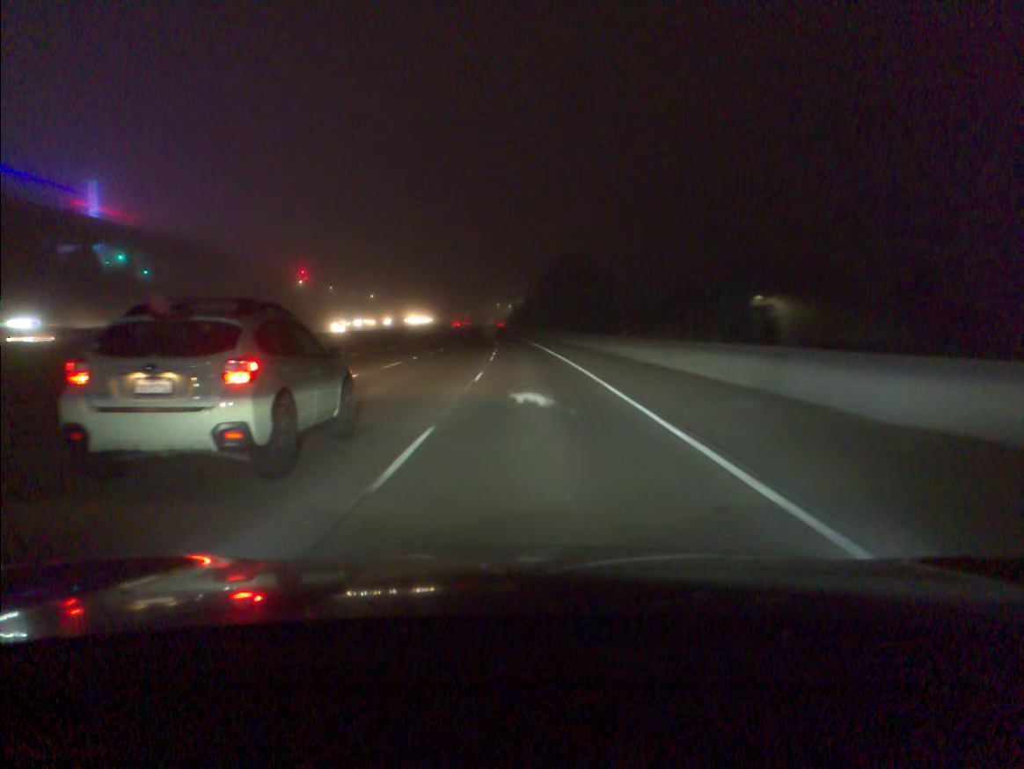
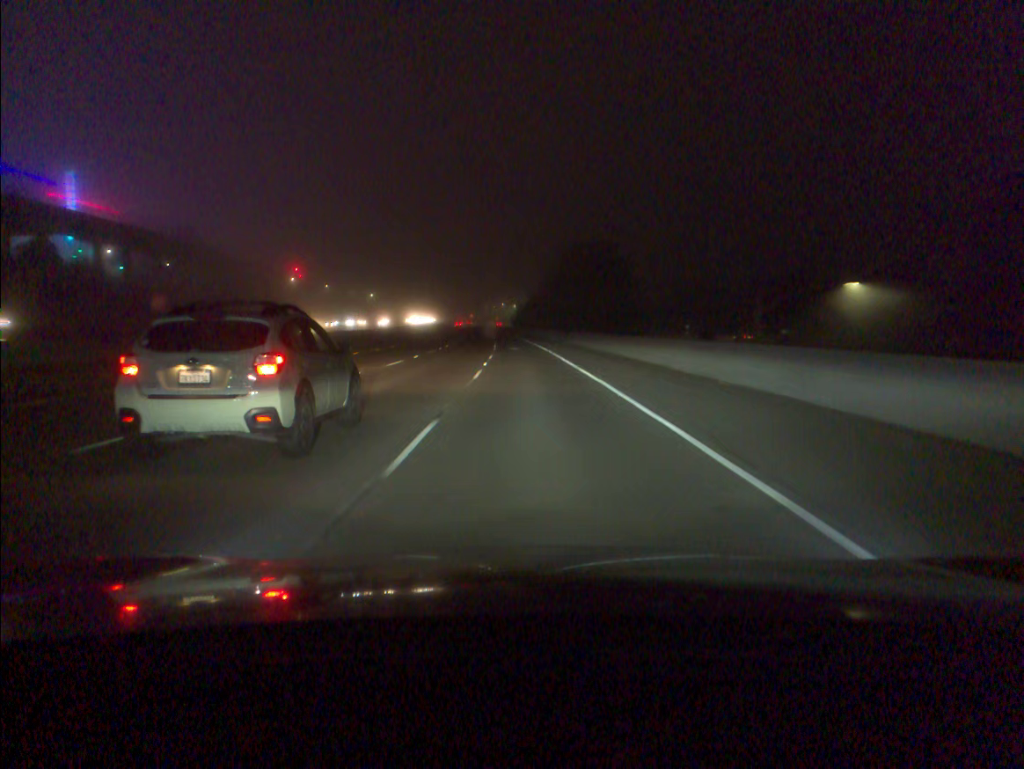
(0.0, +13.7) m; 0°
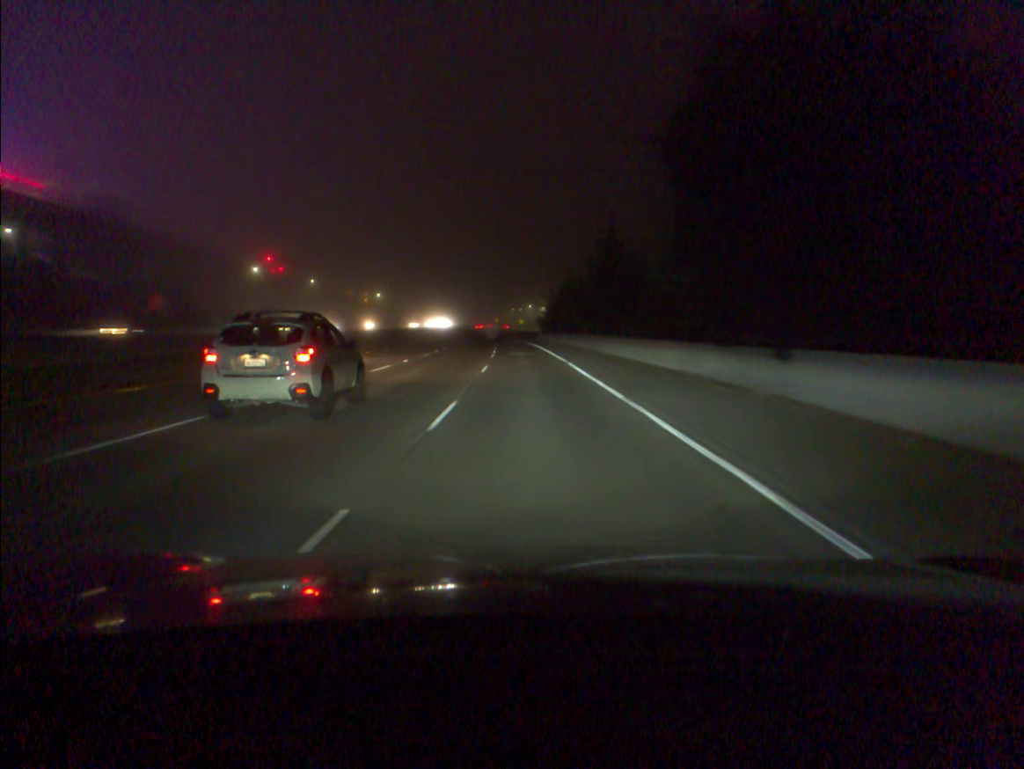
(-0.9, +54.7) m; -2°
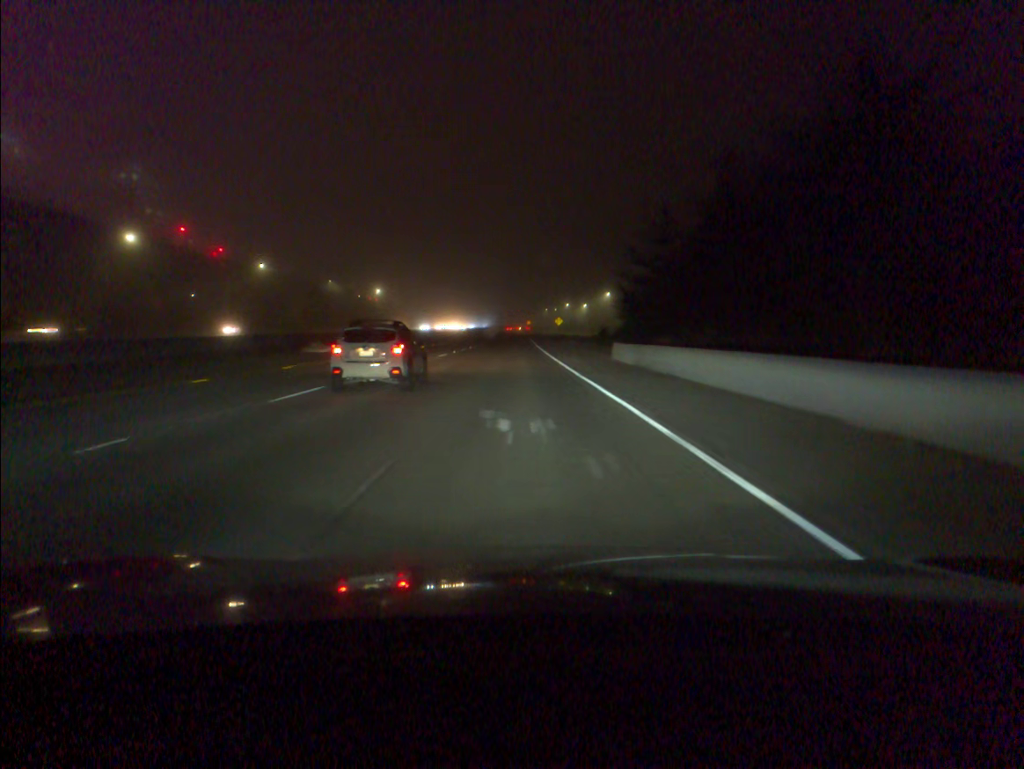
(-1.4, +68.5) m; -2°
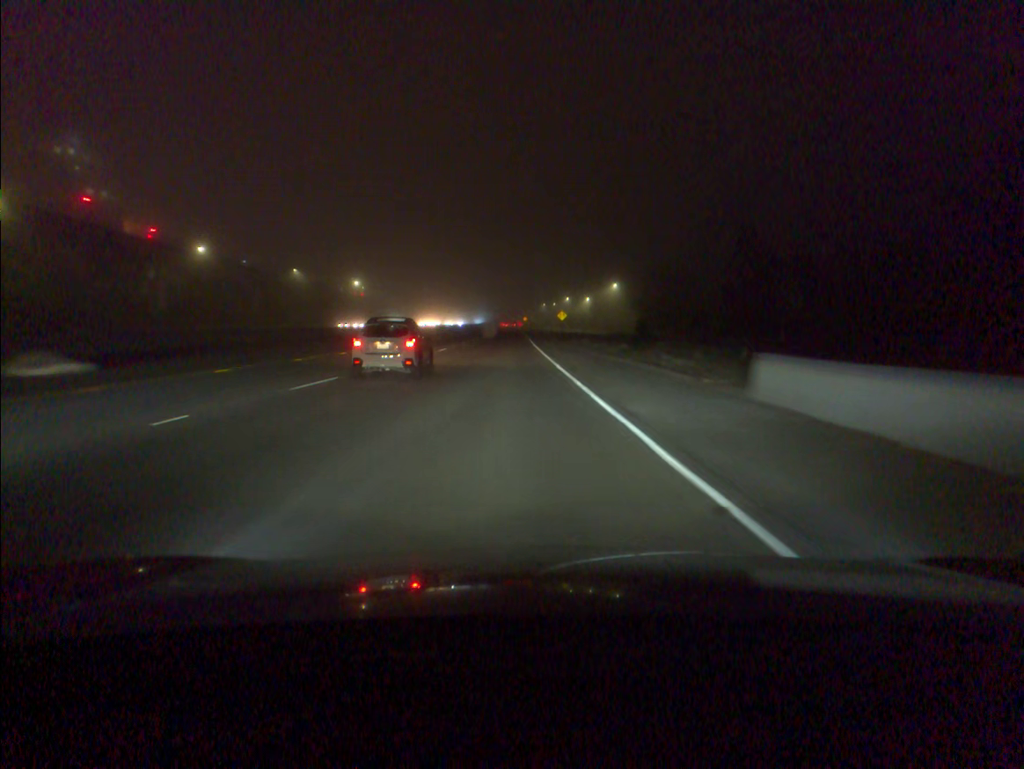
(0.0, +27.5) m; 0°
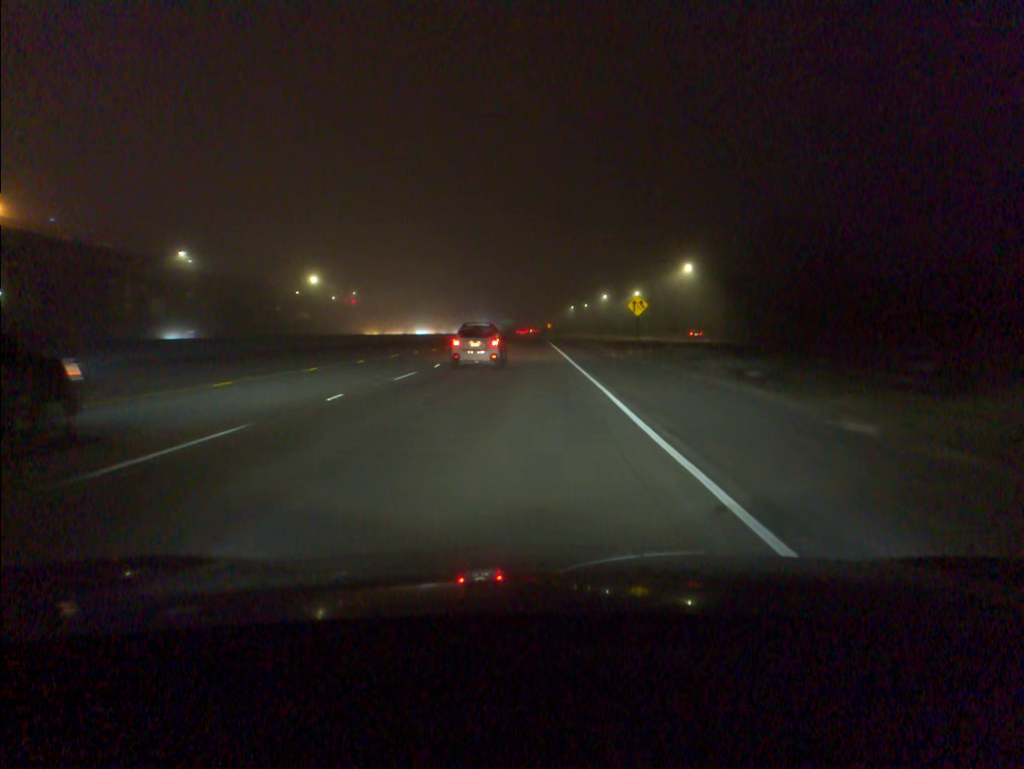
(-1.1, +69.1) m; -2°
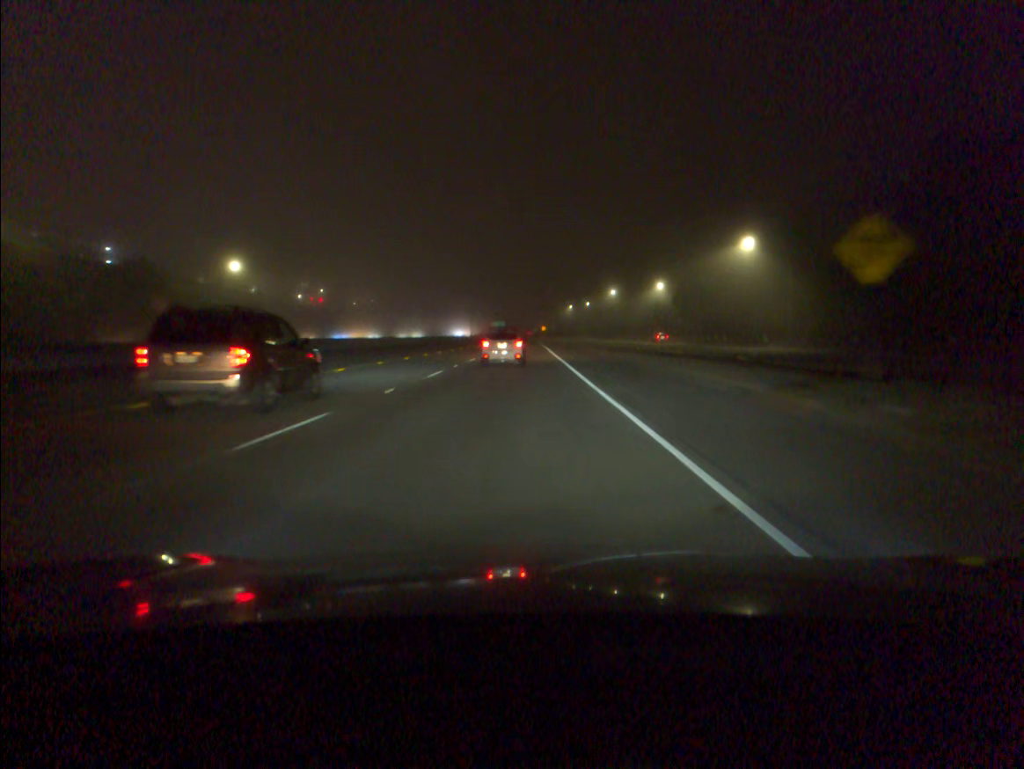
(+0.3, +41.6) m; +1°
